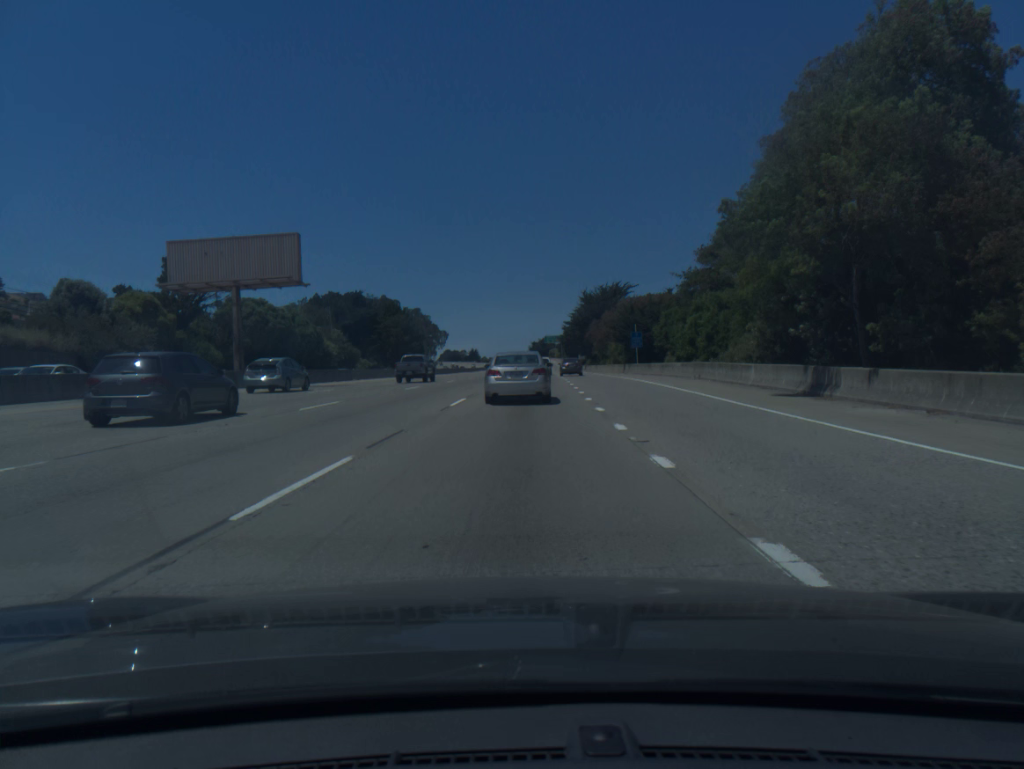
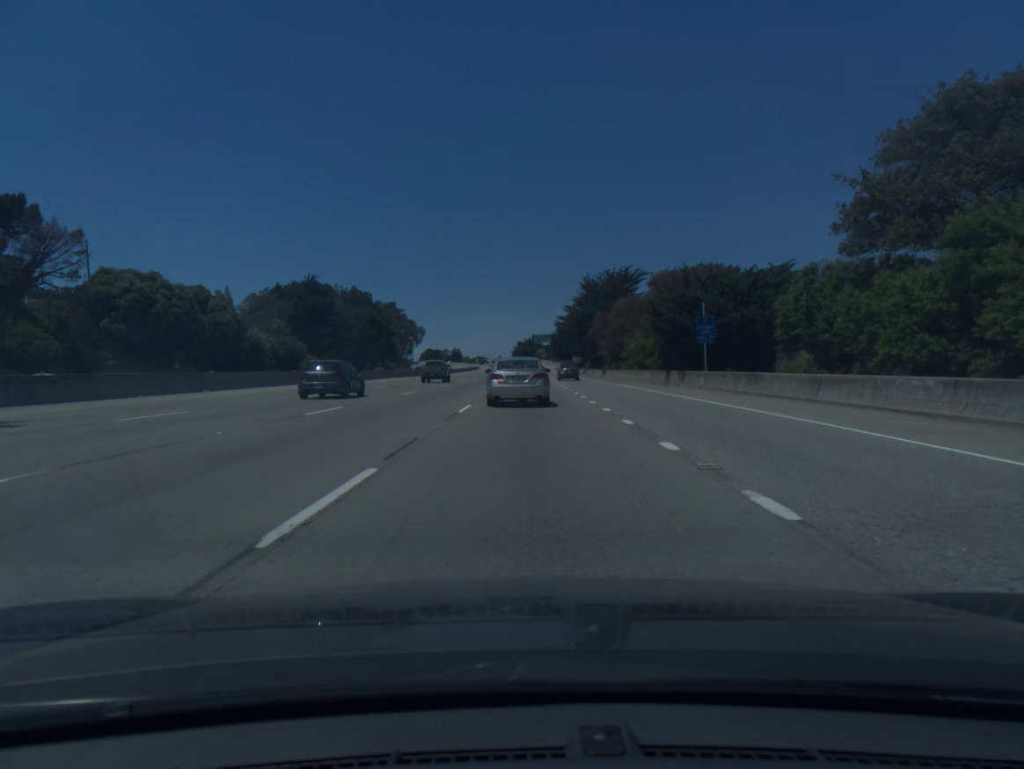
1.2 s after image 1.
(+0.2, +30.1) m; +1°
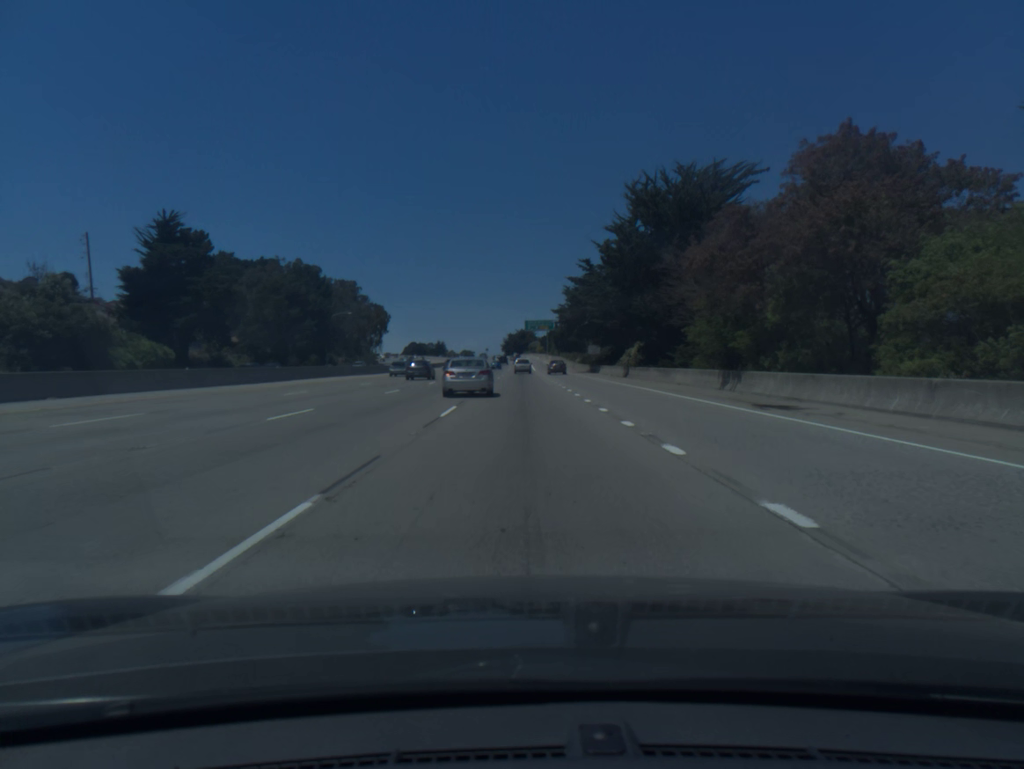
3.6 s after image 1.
(+0.8, +60.2) m; +1°
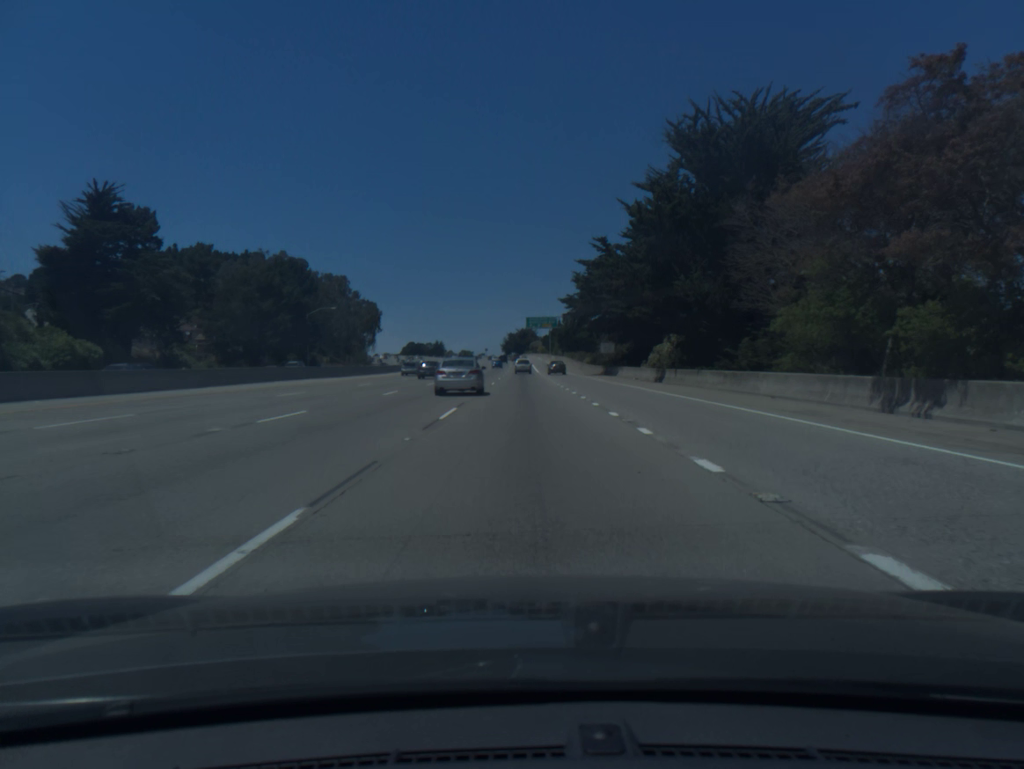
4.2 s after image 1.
(0.0, +15.4) m; 0°
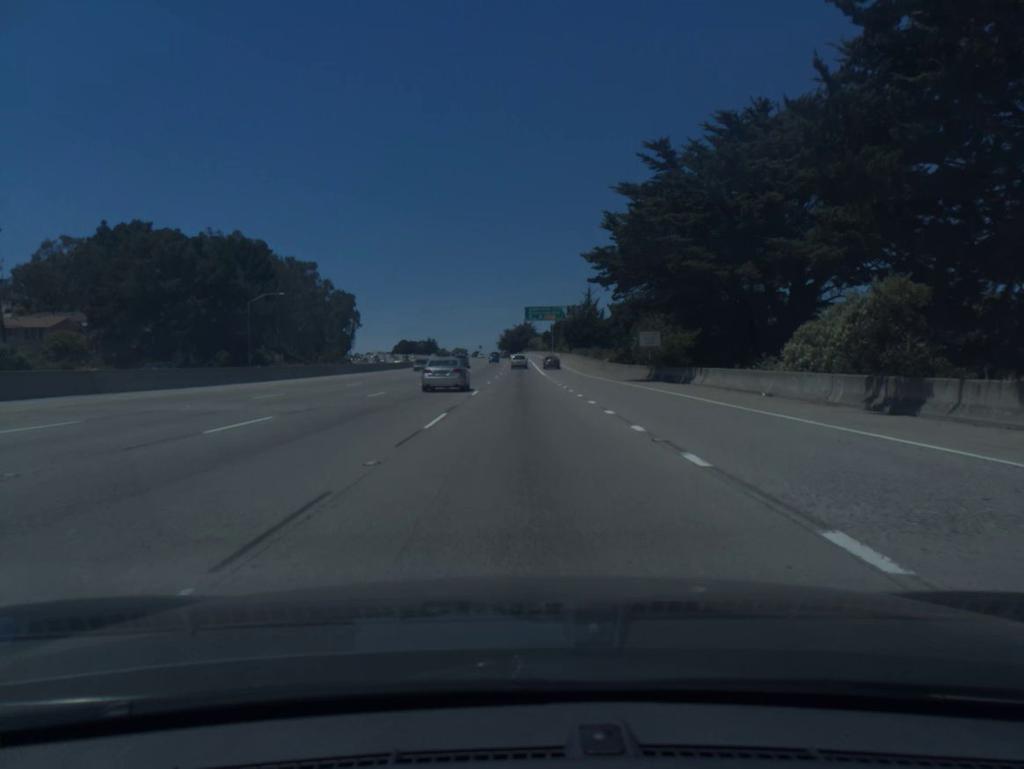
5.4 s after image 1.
(+0.1, +31.5) m; 0°
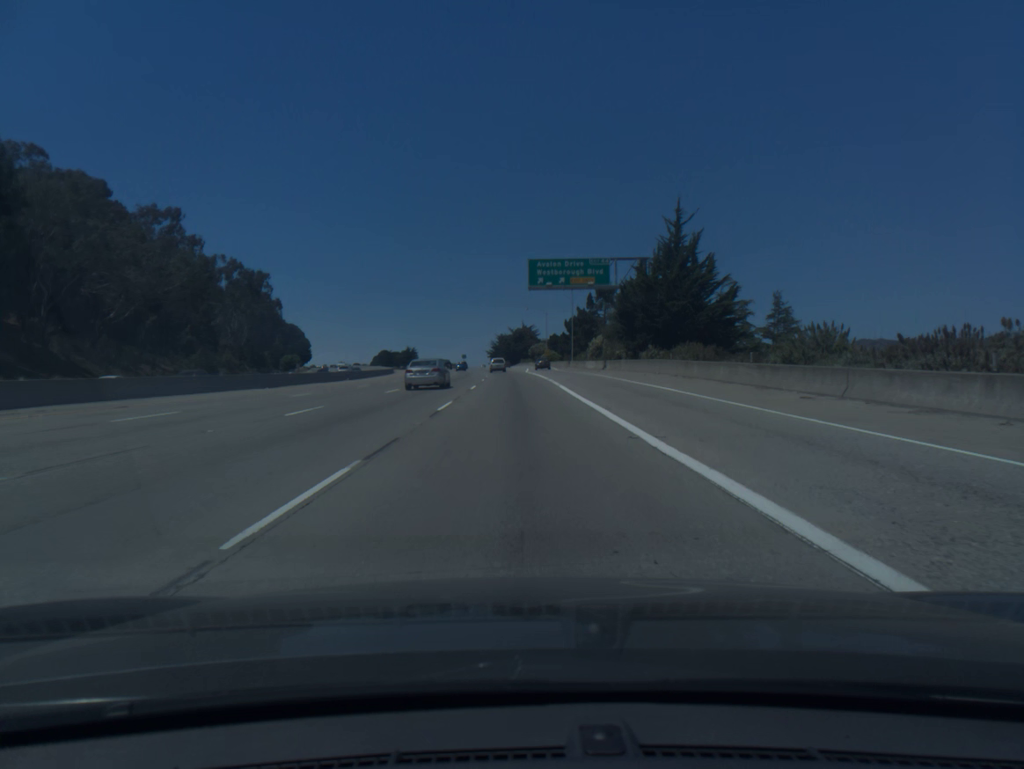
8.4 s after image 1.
(+0.1, +82.0) m; 0°
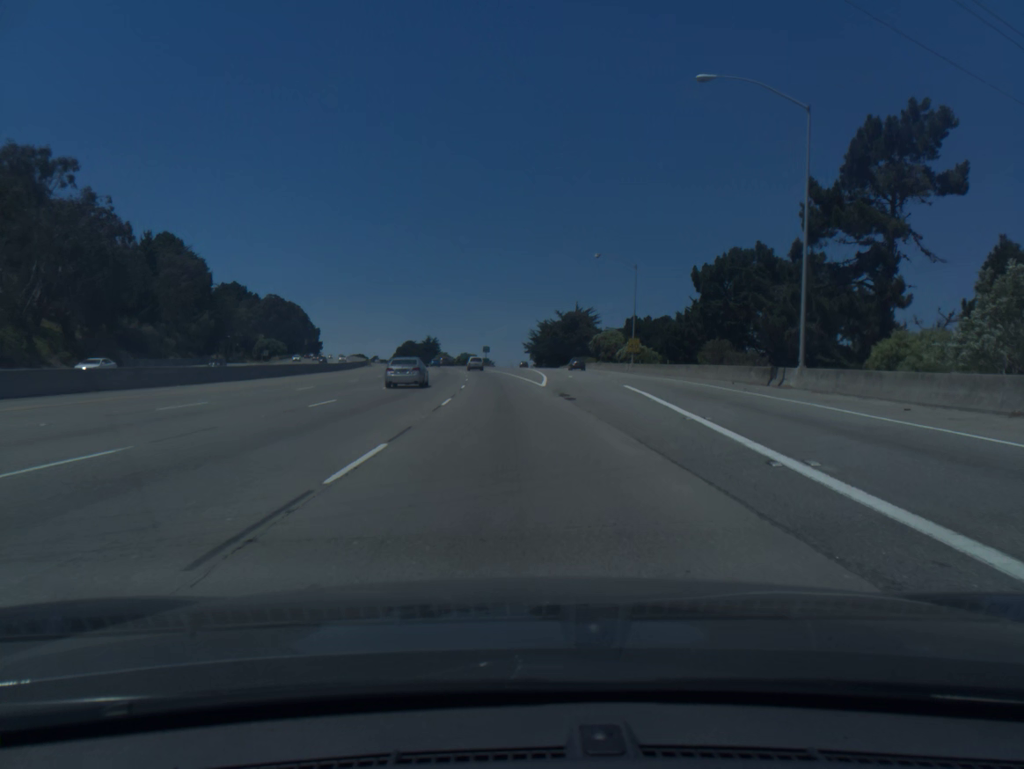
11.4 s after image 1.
(-1.5, +85.1) m; -3°
